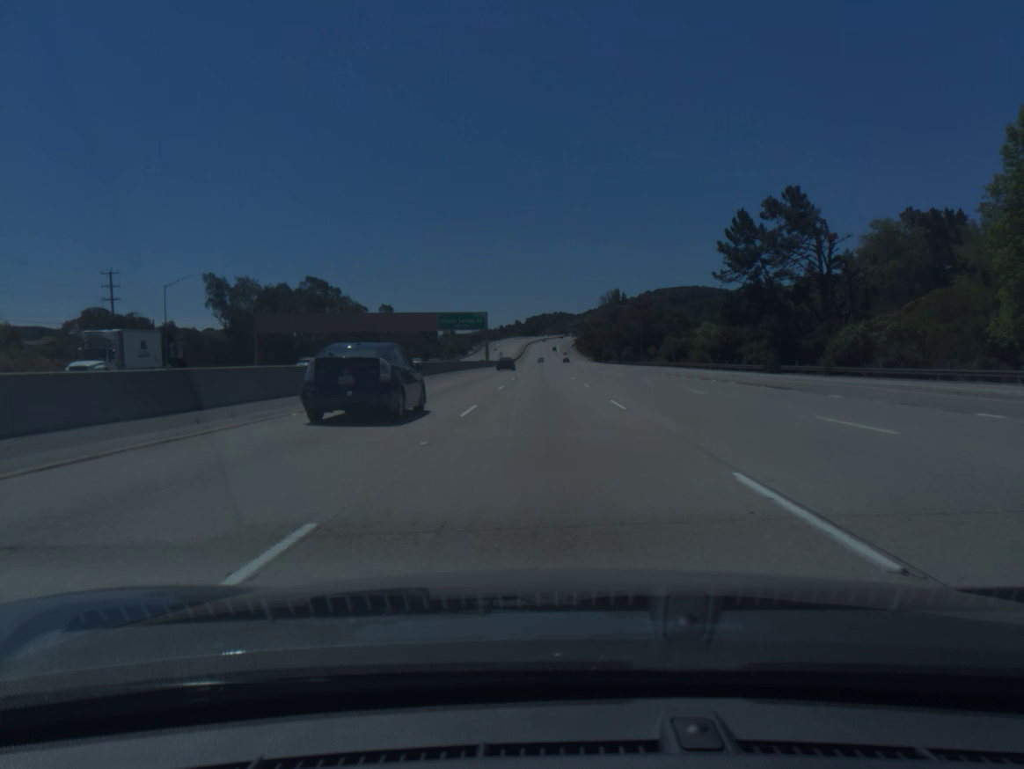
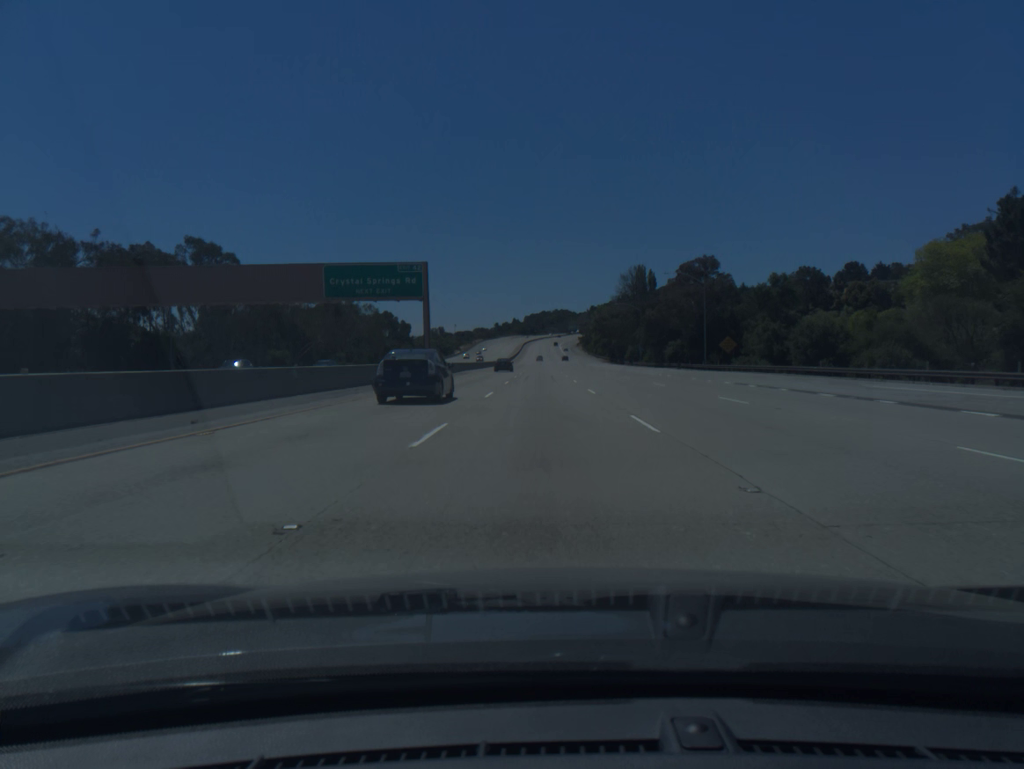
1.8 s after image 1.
(+0.1, +62.8) m; 0°
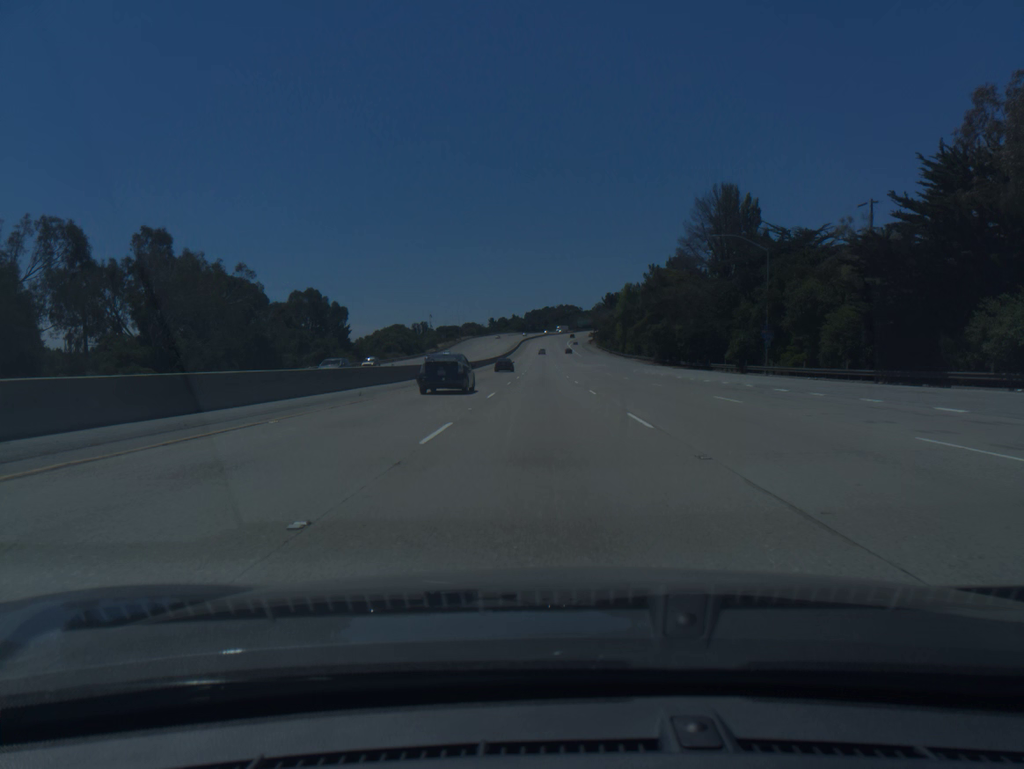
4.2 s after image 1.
(-0.2, +84.5) m; 0°
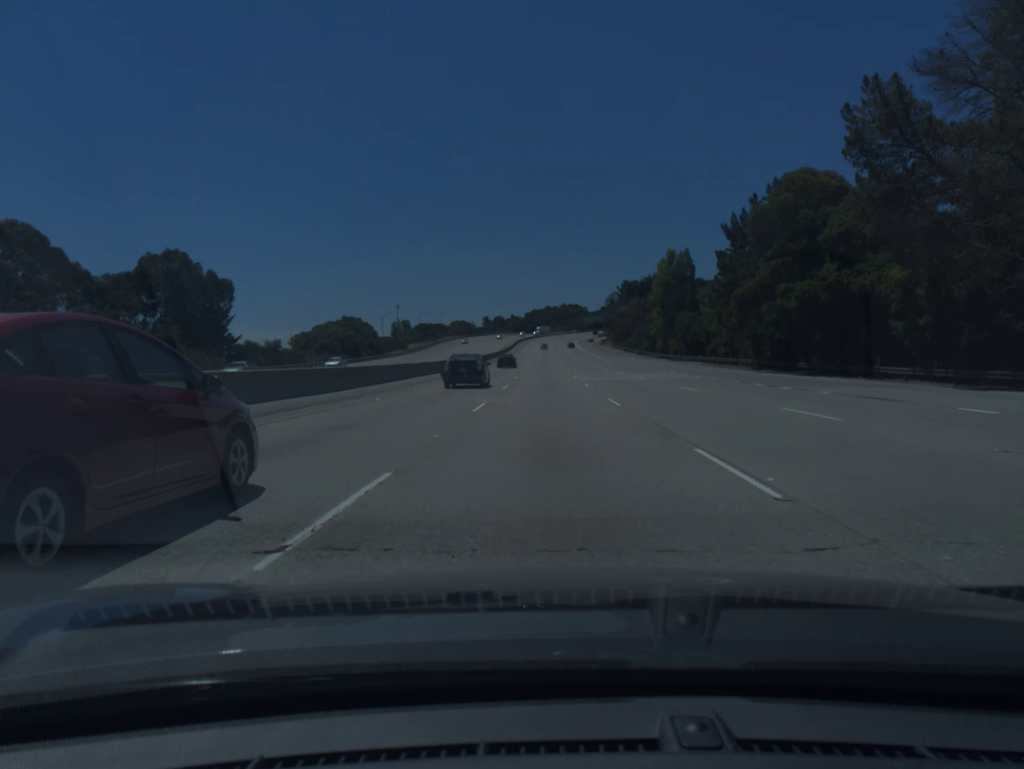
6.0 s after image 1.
(0.0, +64.2) m; 0°
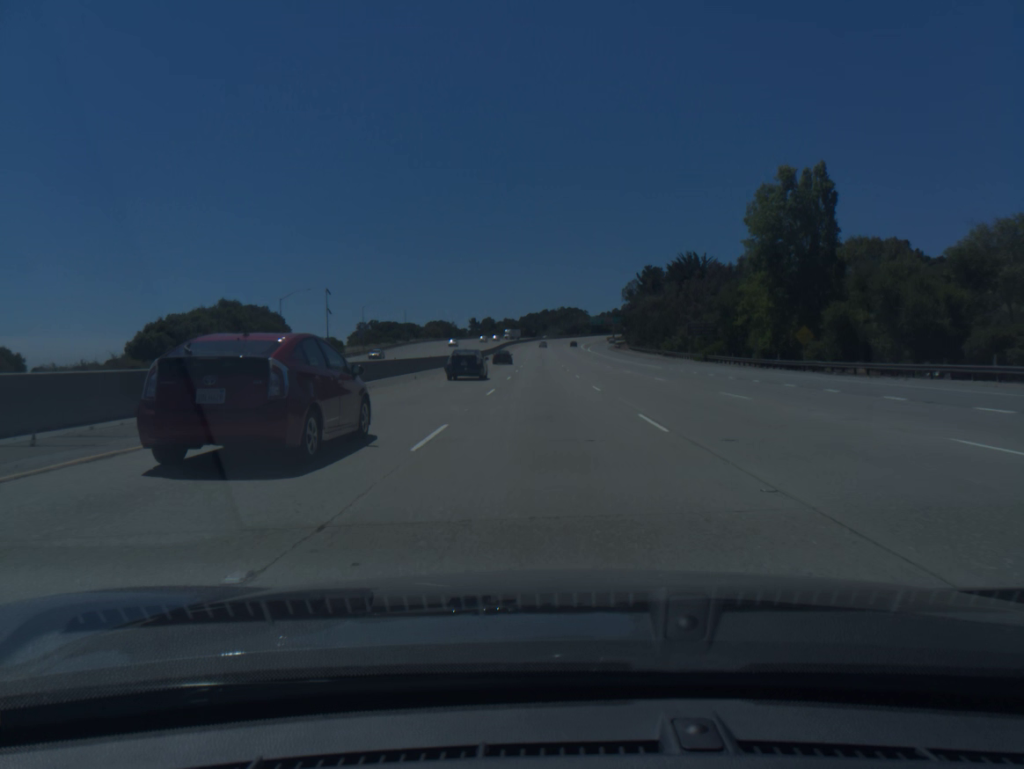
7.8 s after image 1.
(+0.1, +65.1) m; 0°
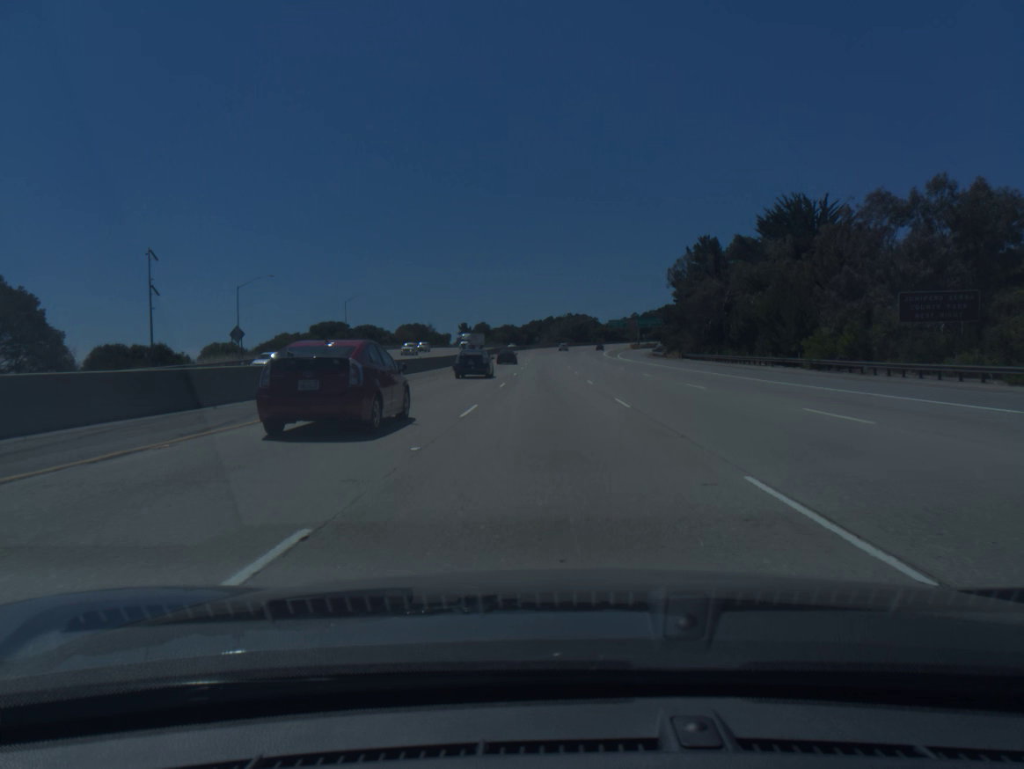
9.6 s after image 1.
(-0.1, +65.4) m; 0°
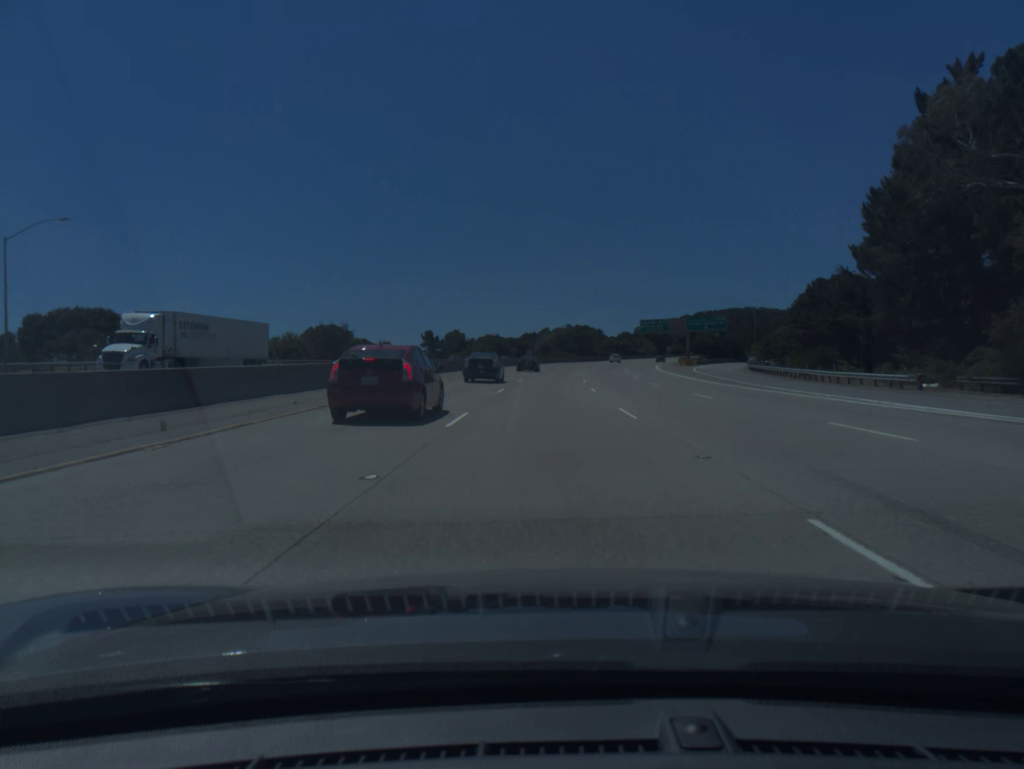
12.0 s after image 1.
(+0.2, +87.3) m; 0°
